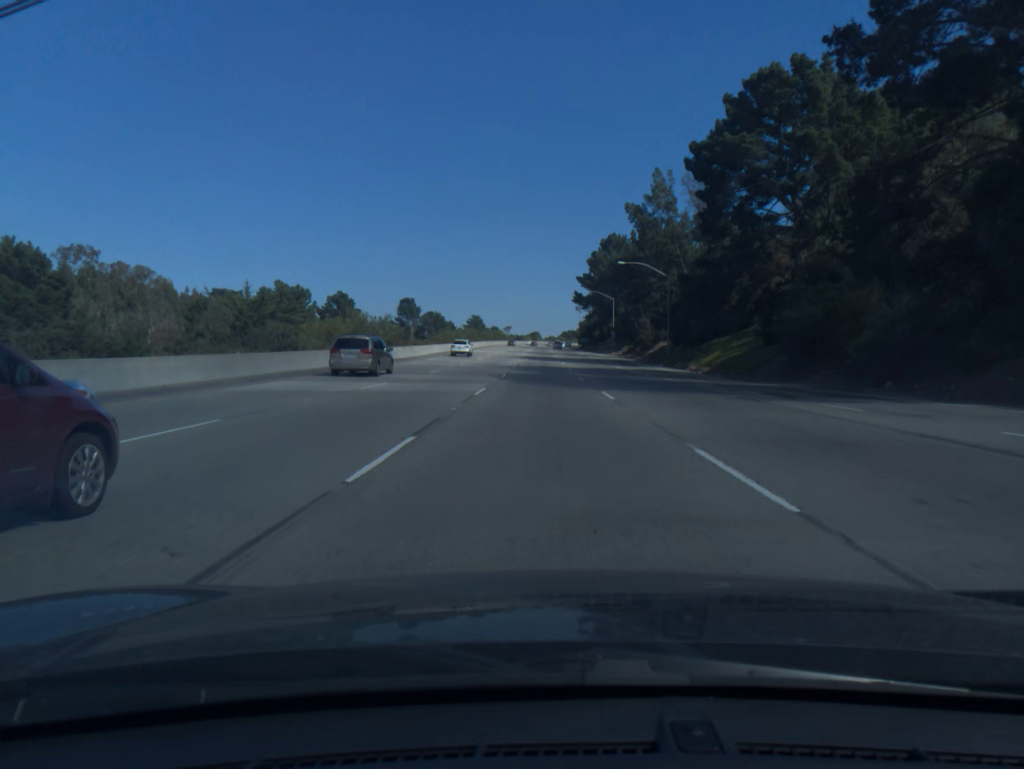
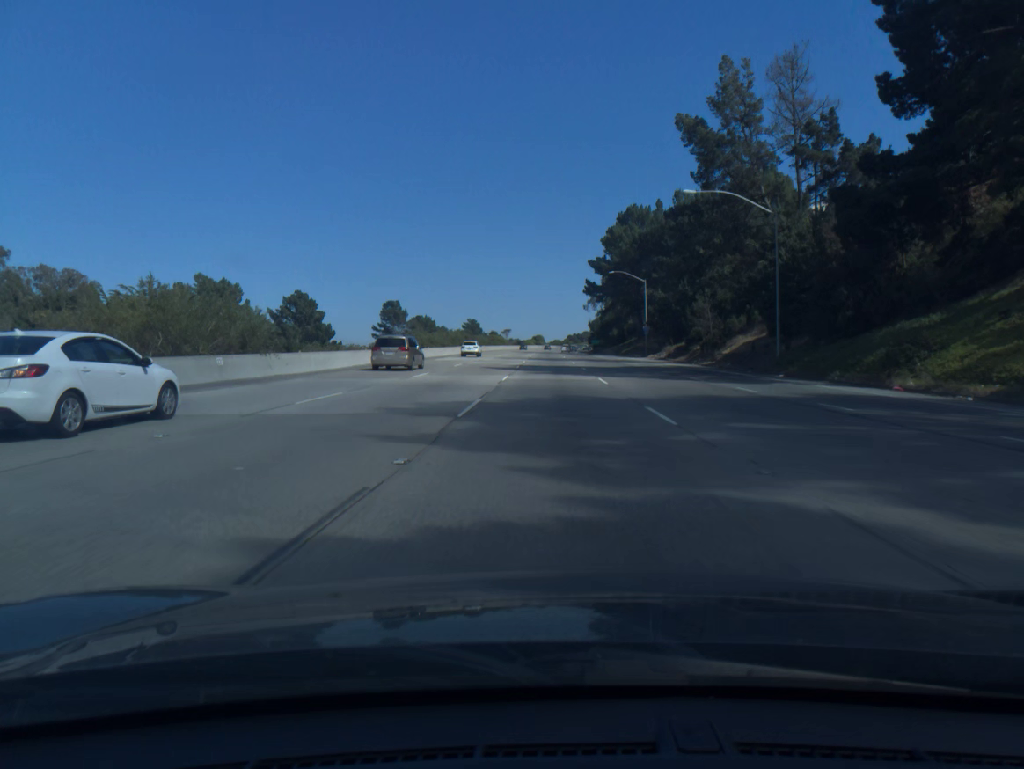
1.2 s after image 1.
(-0.2, +36.9) m; 0°
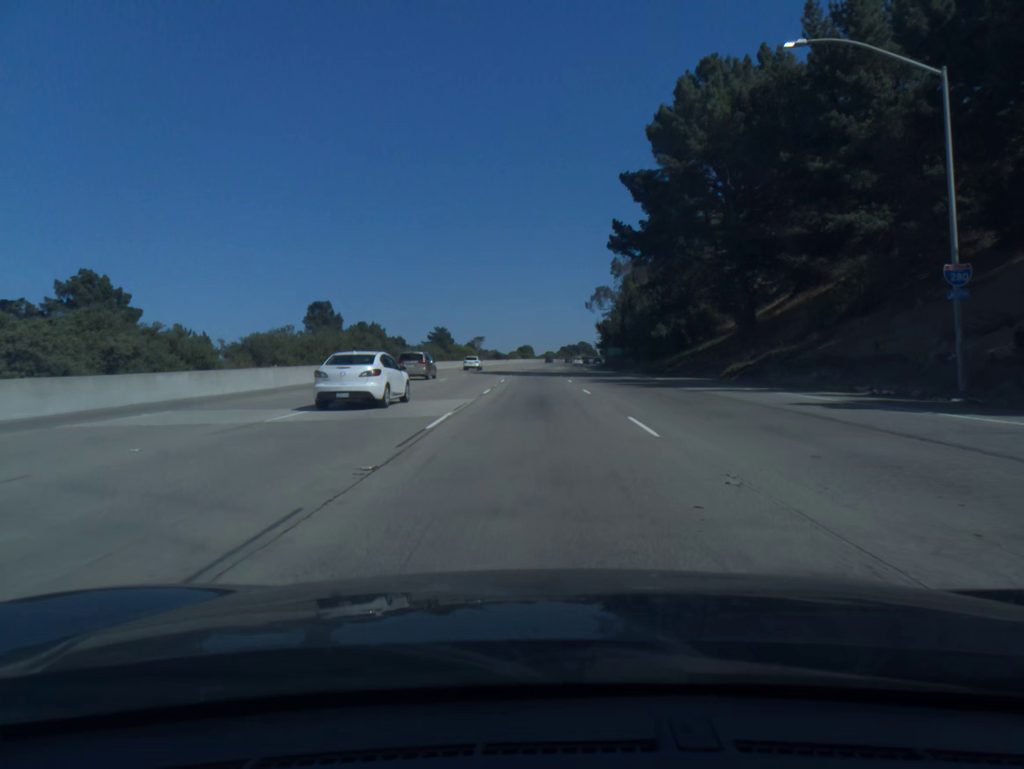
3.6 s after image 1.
(+0.6, +73.6) m; +1°
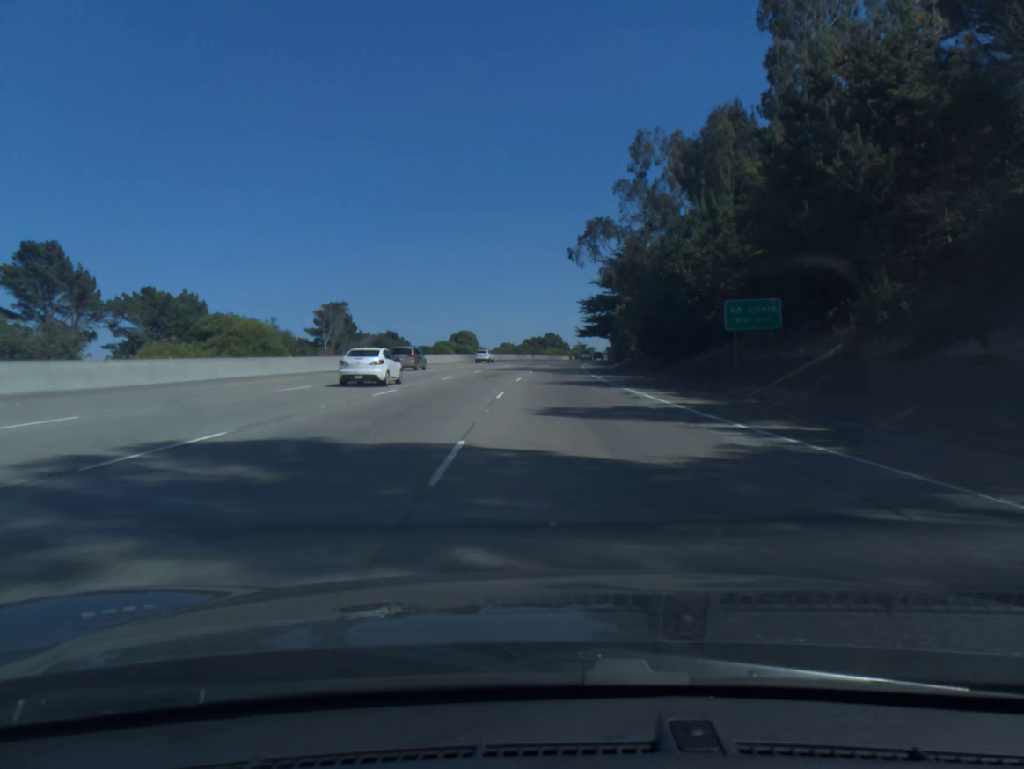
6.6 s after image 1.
(+2.4, +92.5) m; +3°
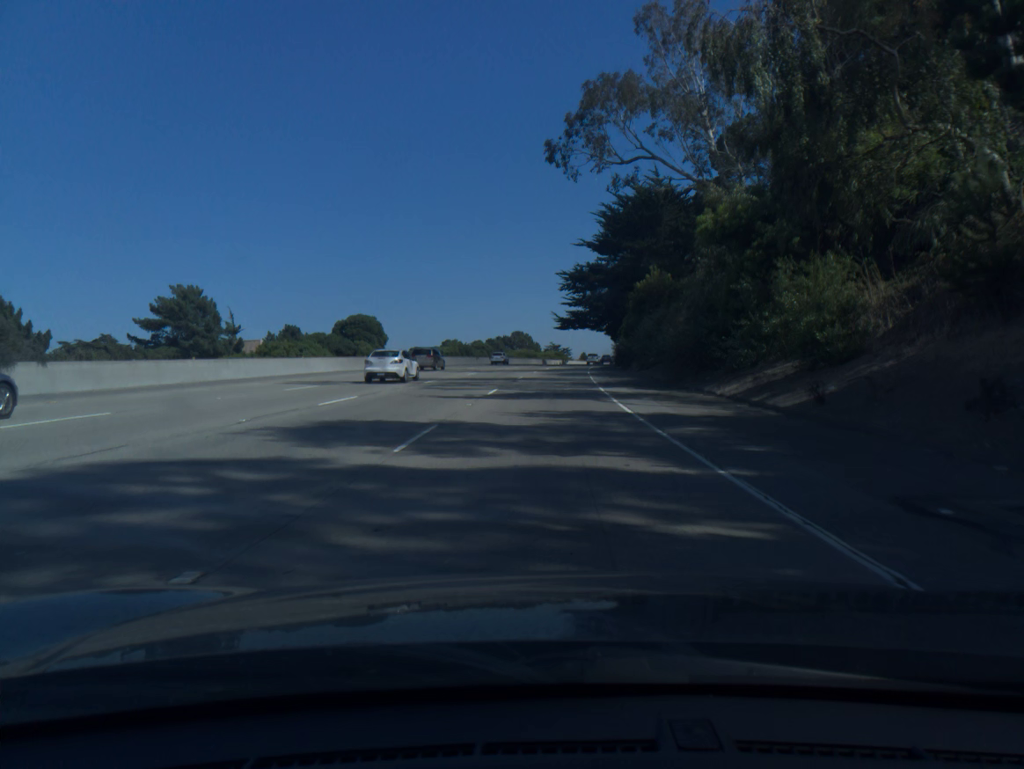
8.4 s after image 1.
(+1.3, +55.9) m; +2°
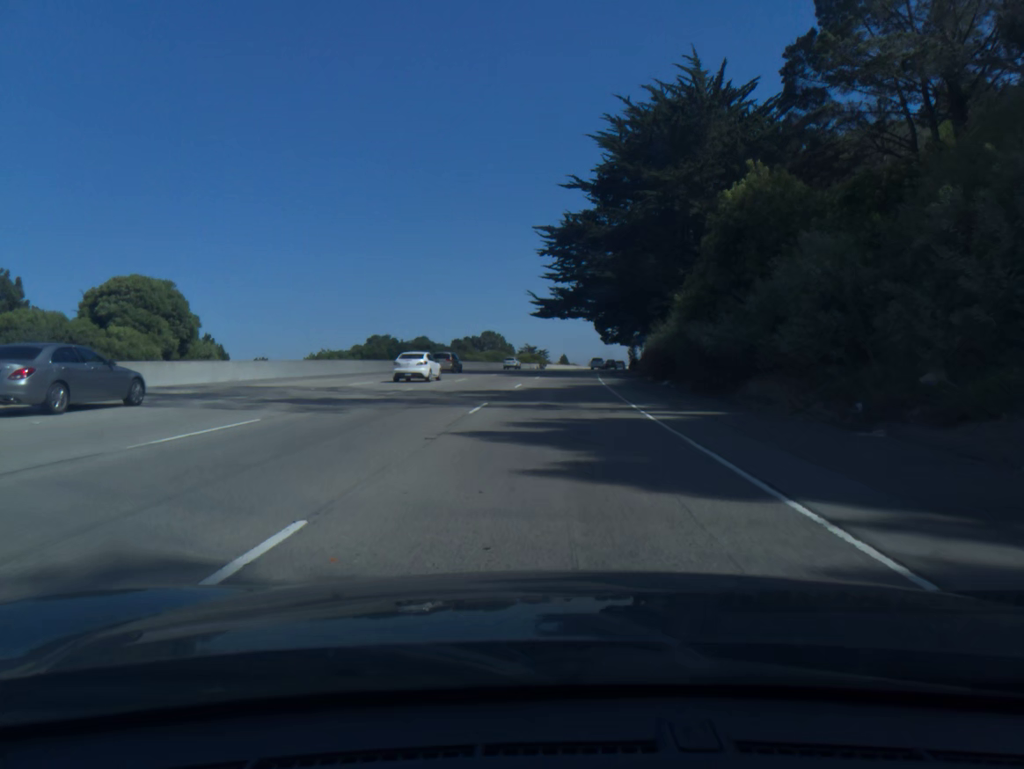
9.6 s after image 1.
(+0.5, +37.2) m; +2°
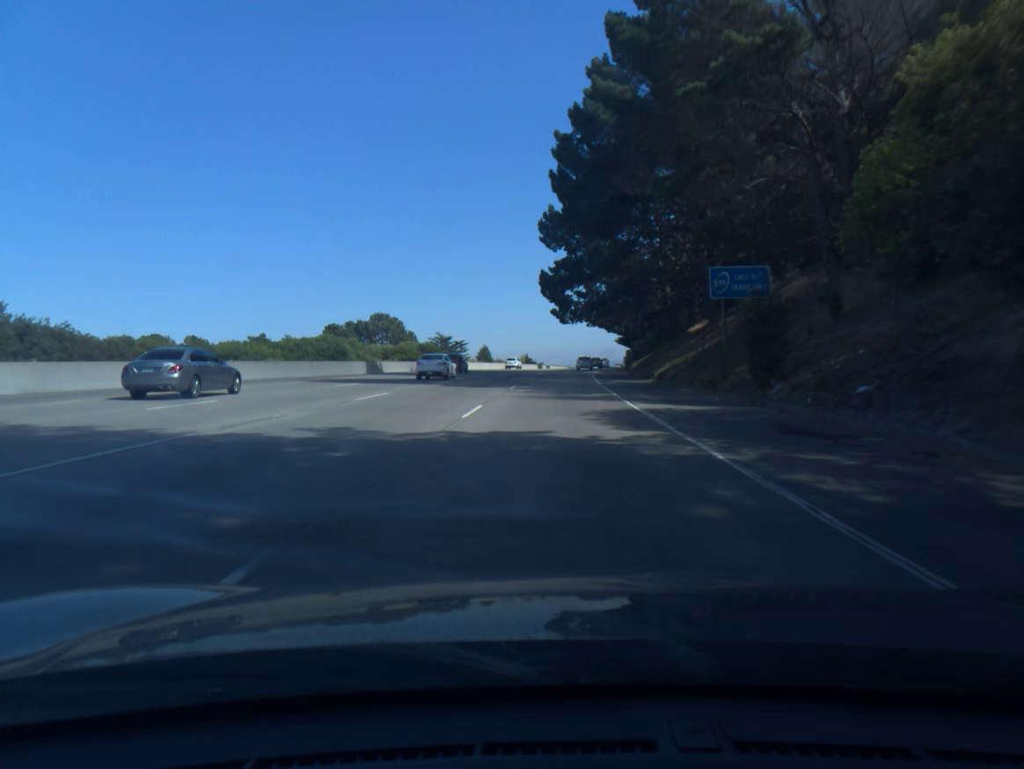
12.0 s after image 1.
(+3.3, +74.1) m; +5°
